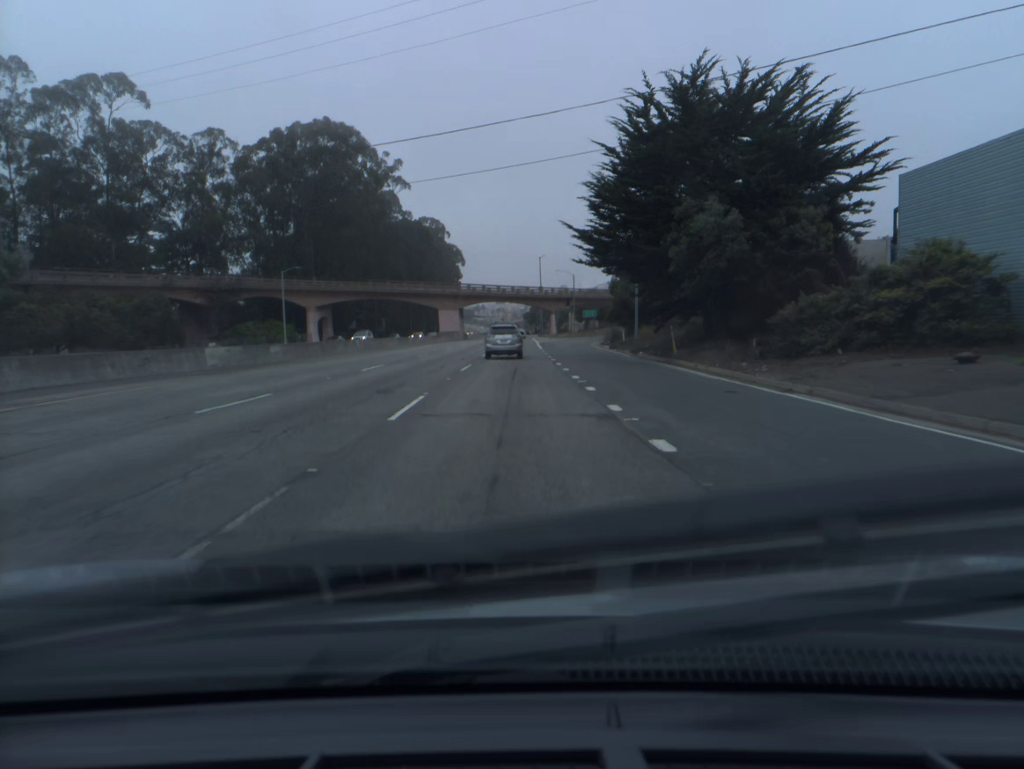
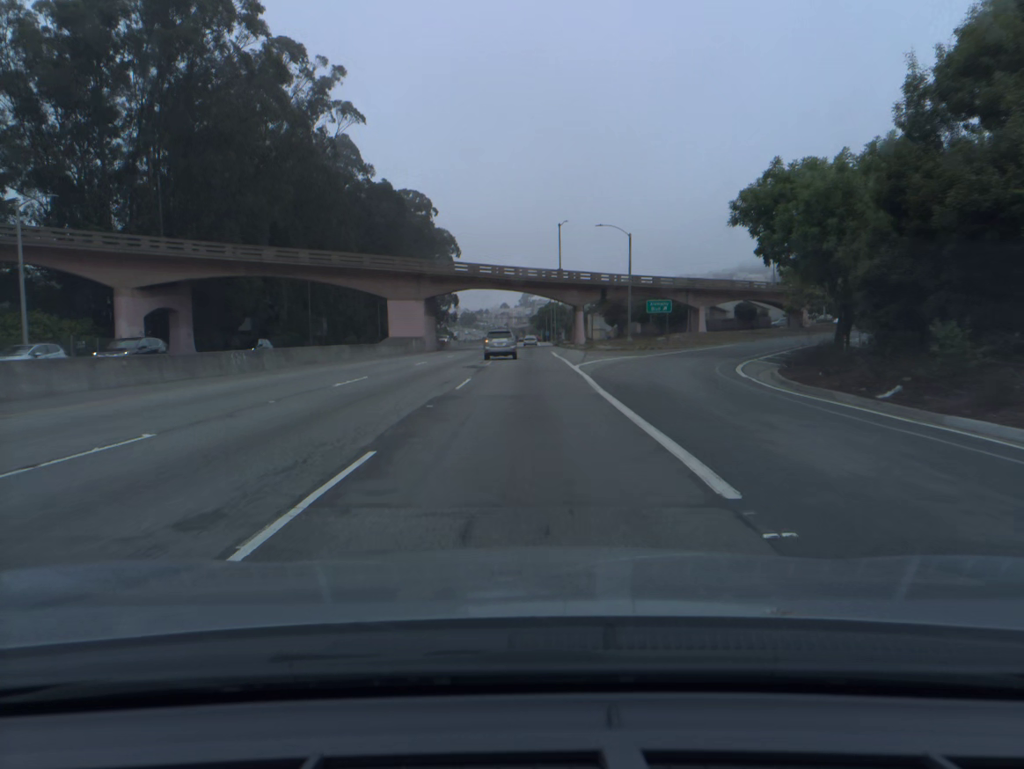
(-0.4, +51.0) m; -1°
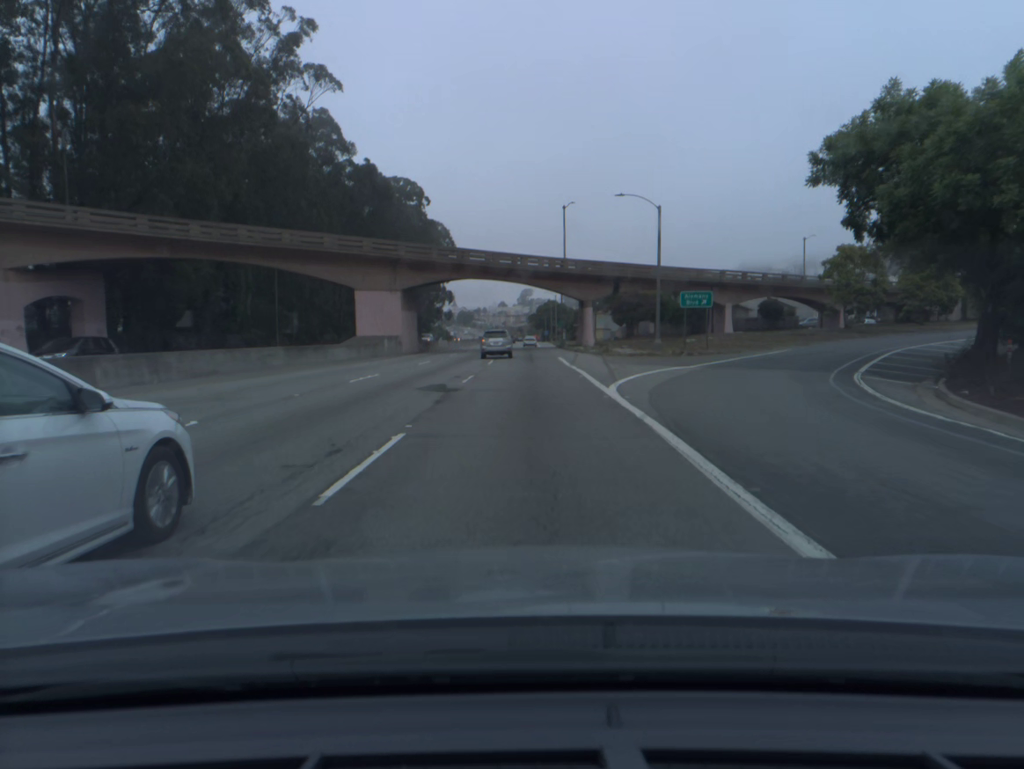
(0.0, +13.3) m; 0°
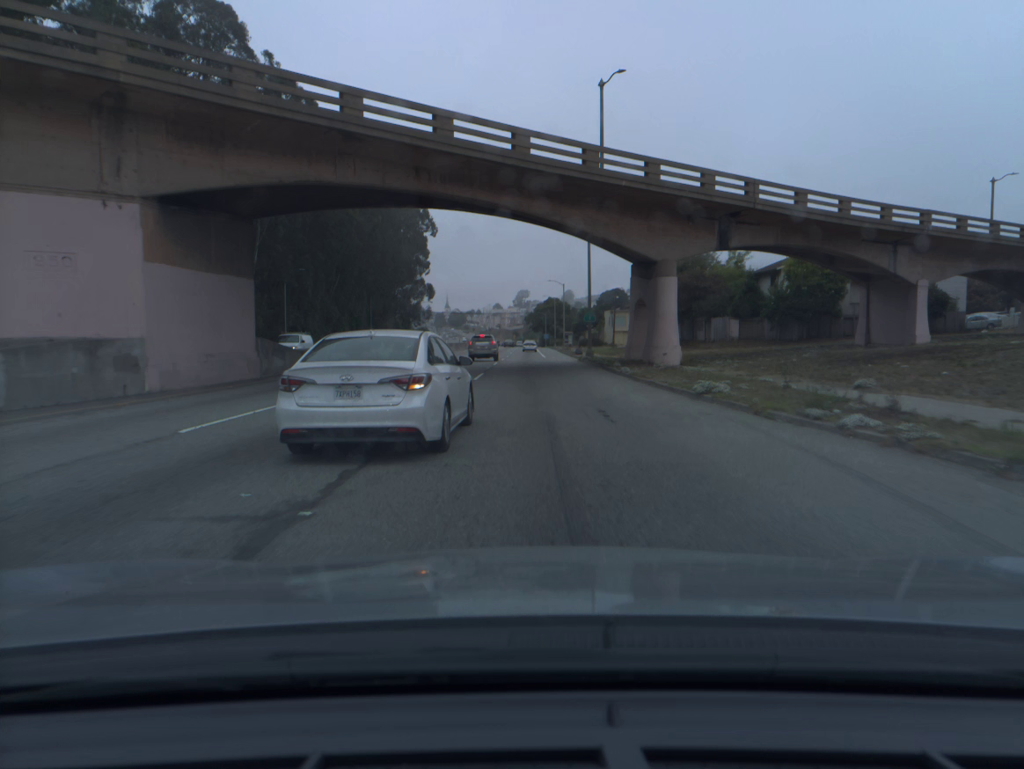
(+0.2, +40.5) m; 0°
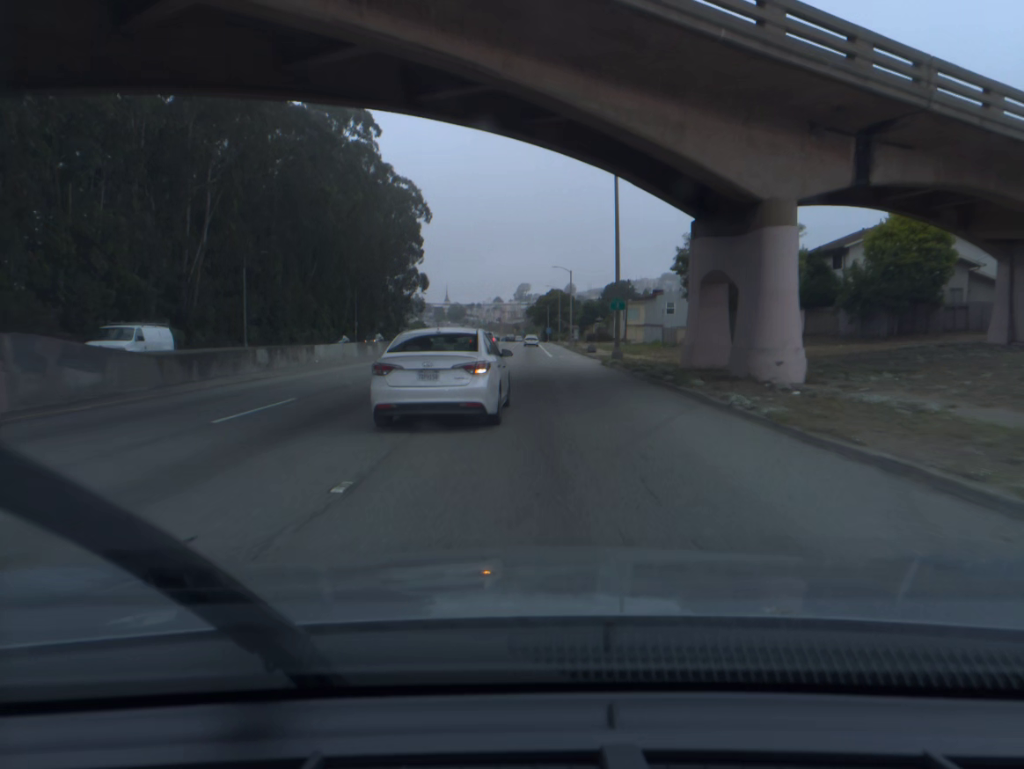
(0.0, +13.8) m; 0°
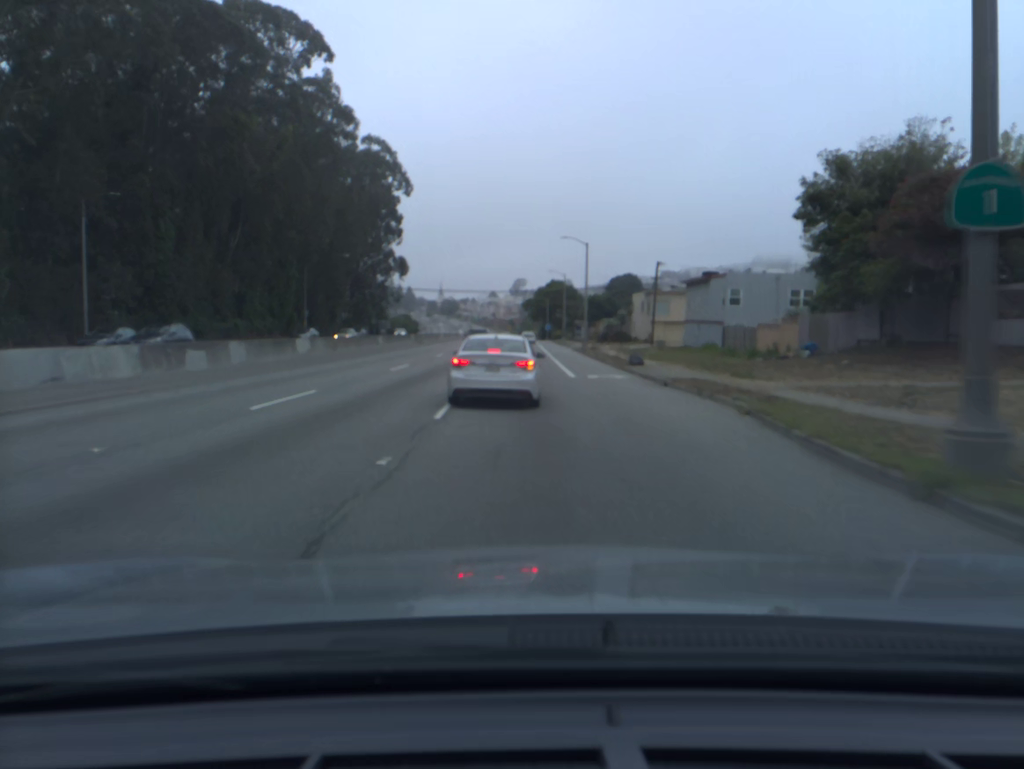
(0.0, +27.9) m; 0°
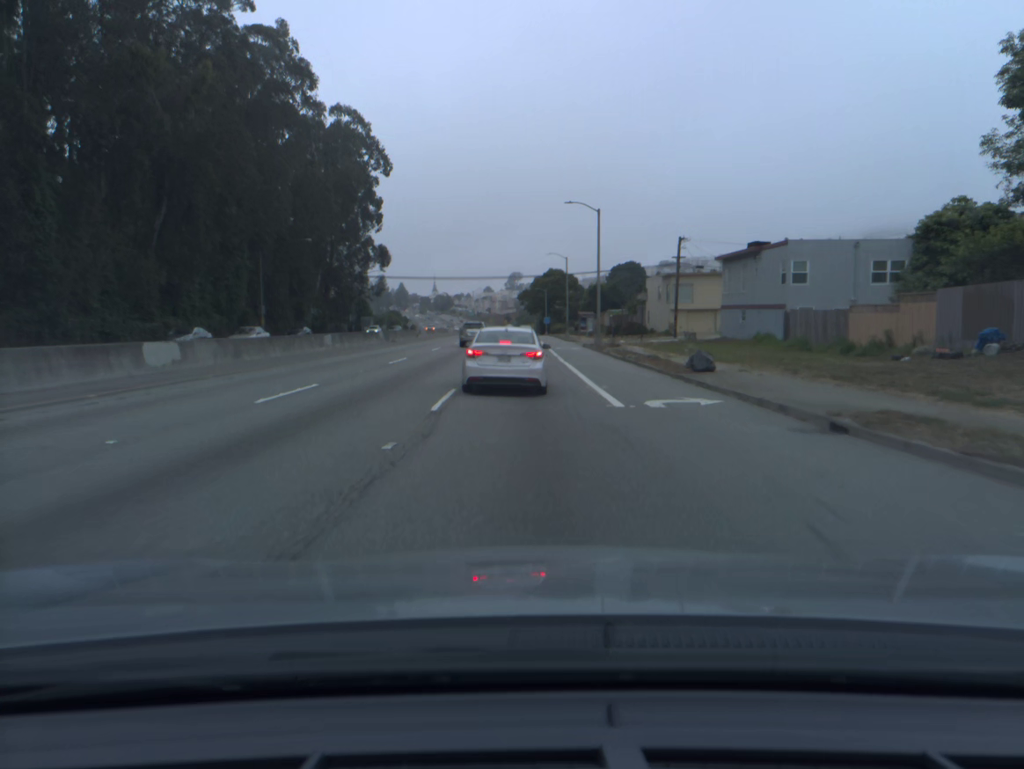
(+0.1, +14.1) m; 0°
